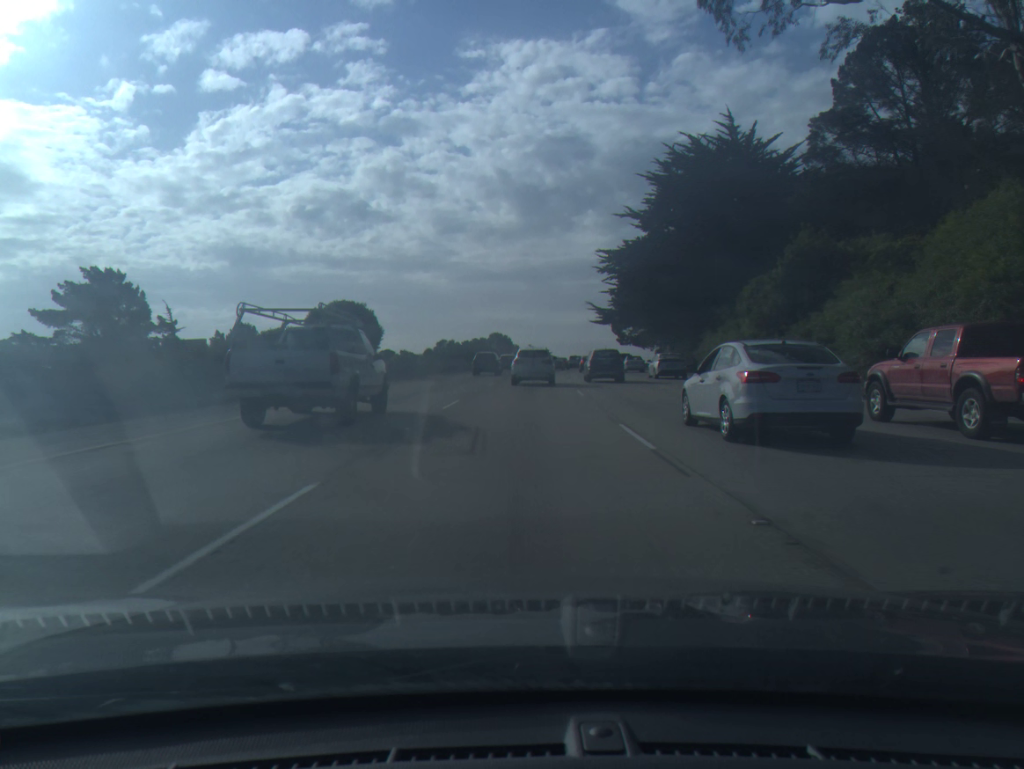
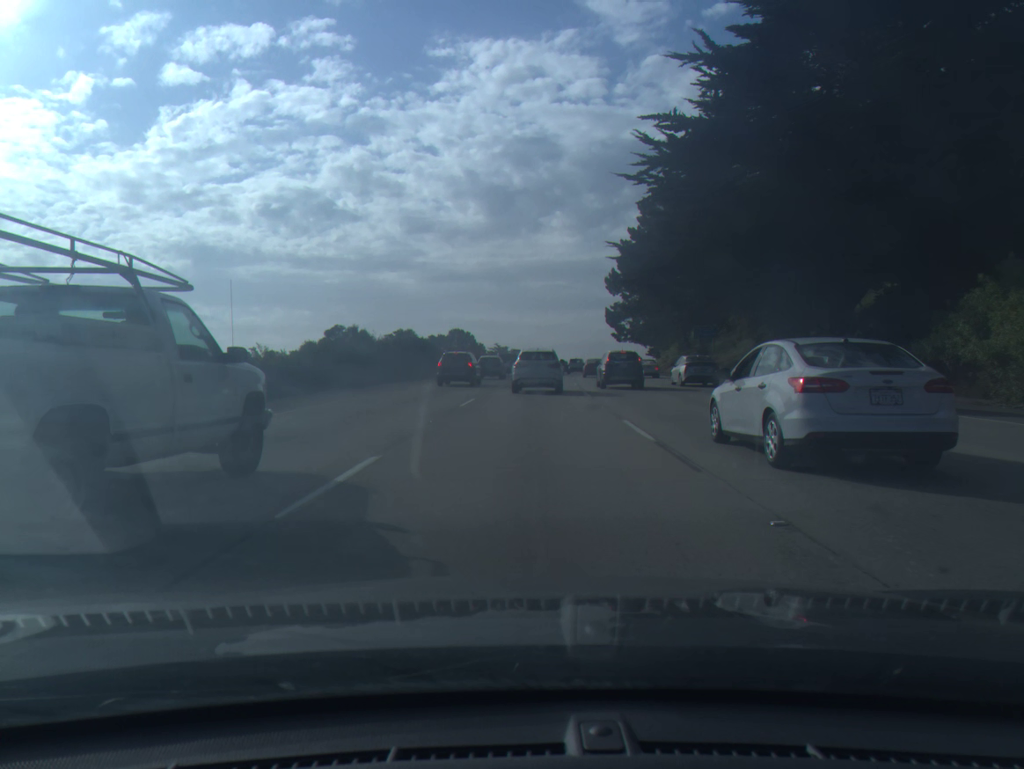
(+0.7, +41.7) m; +2°
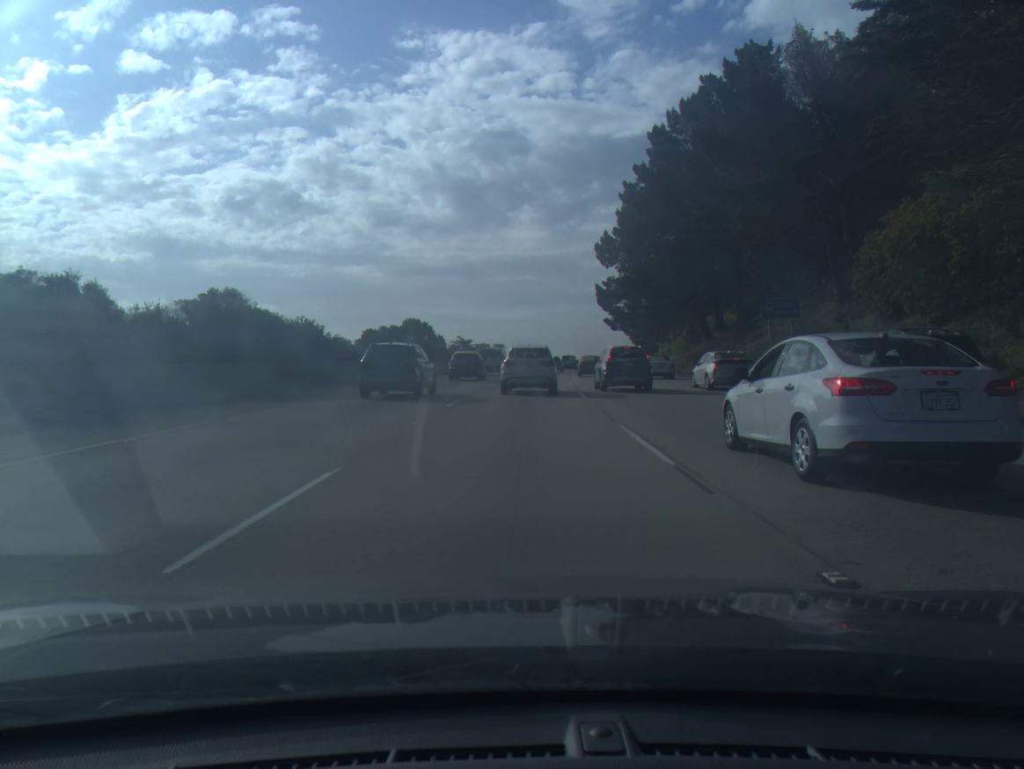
(+0.8, +30.7) m; +2°
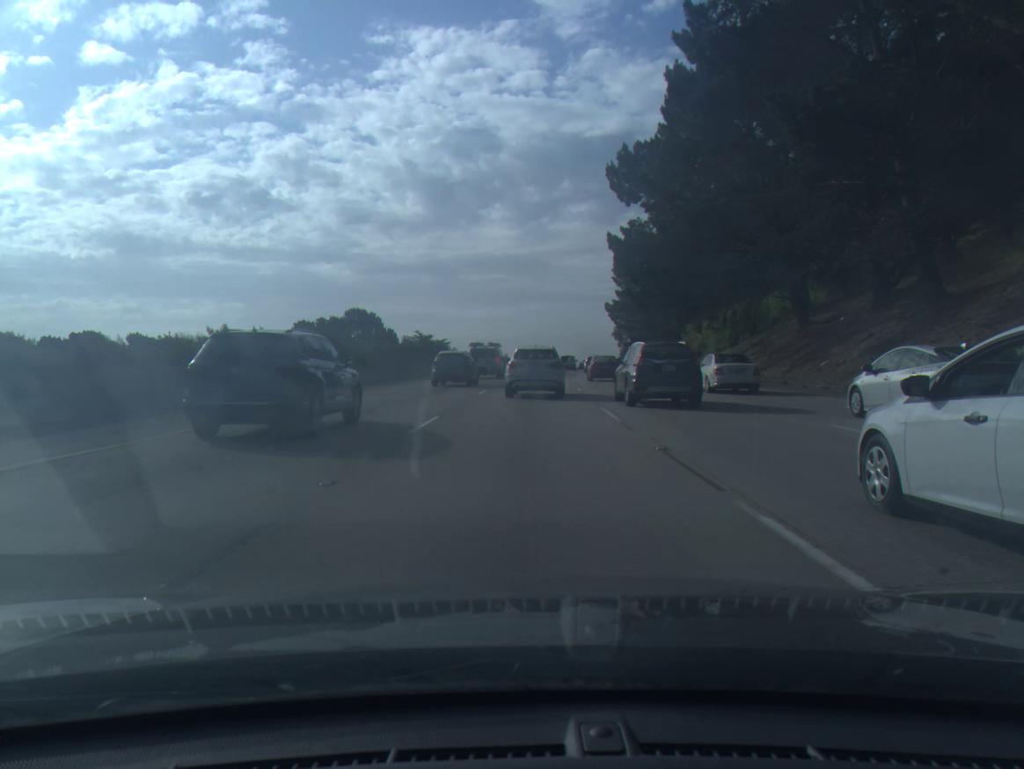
(+0.4, +35.7) m; +2°
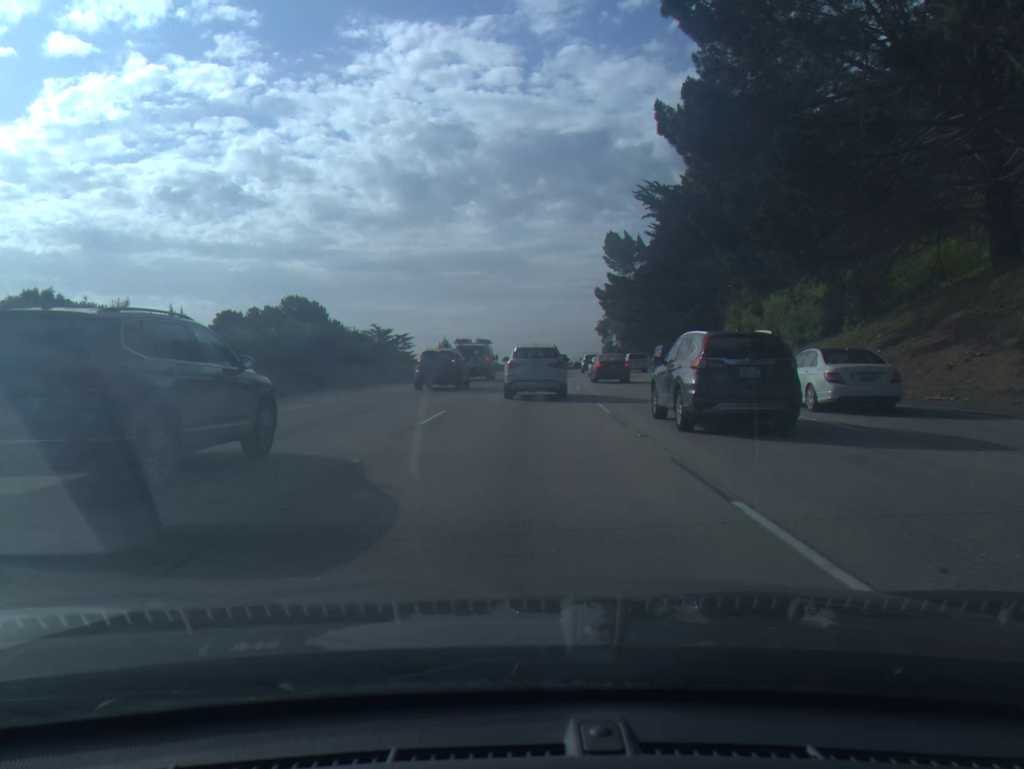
(+0.5, +27.2) m; +2°
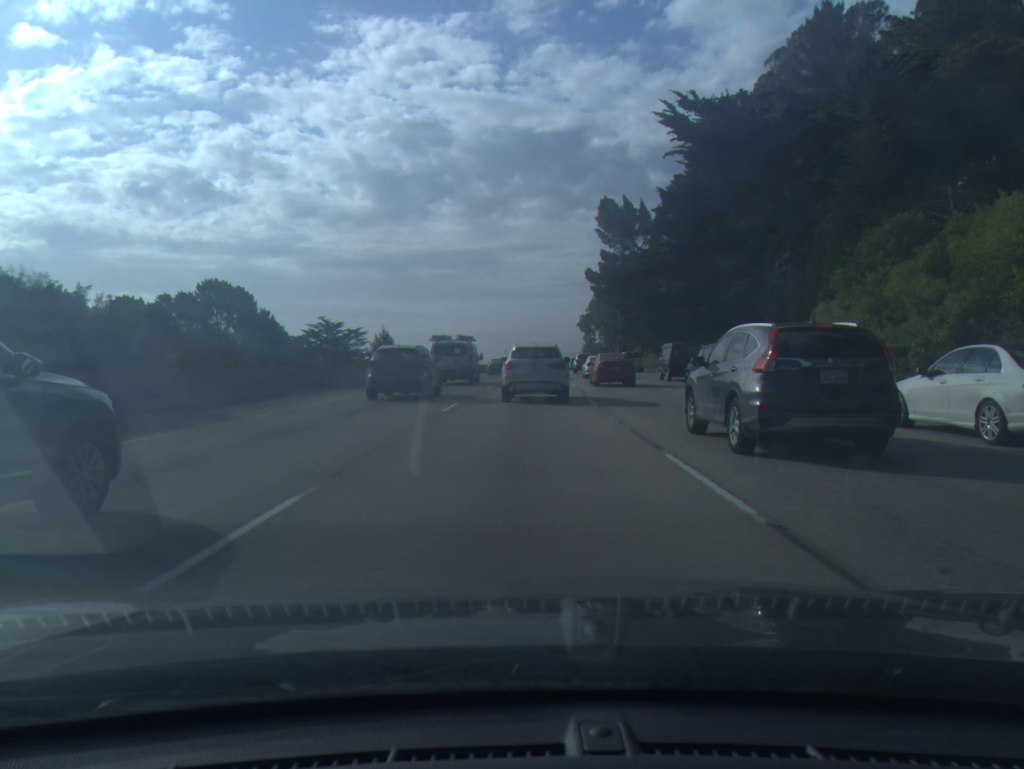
(+0.3, +25.9) m; +1°
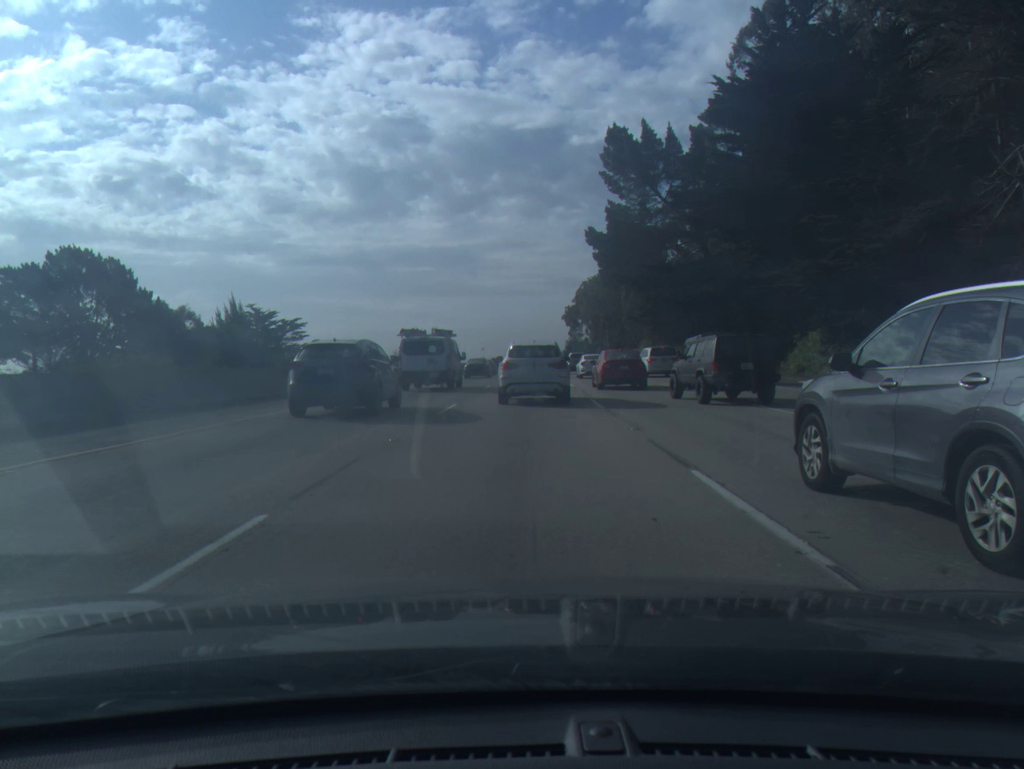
(+0.5, +30.2) m; +2°
